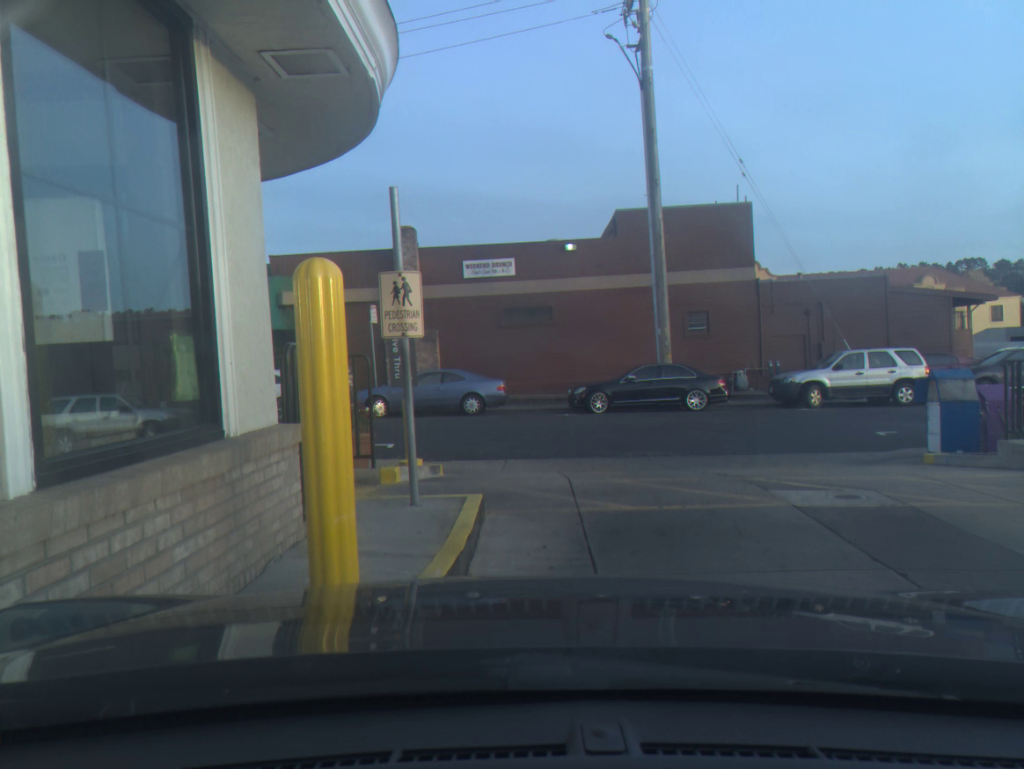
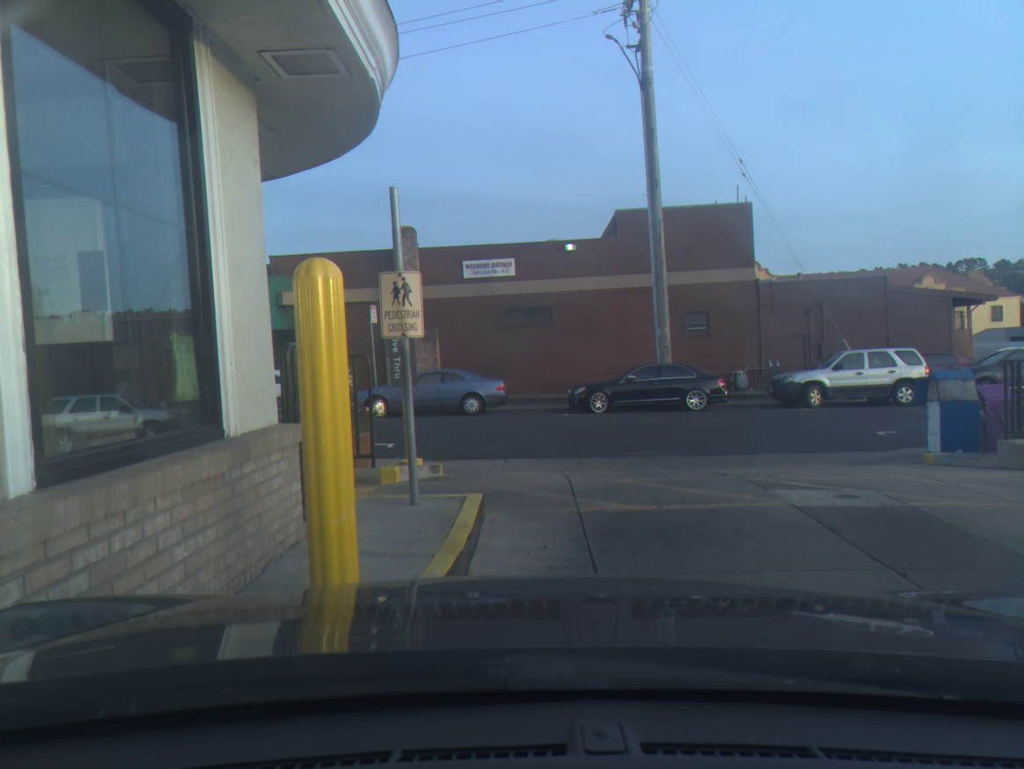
(0.0, 0.0) m; 0°
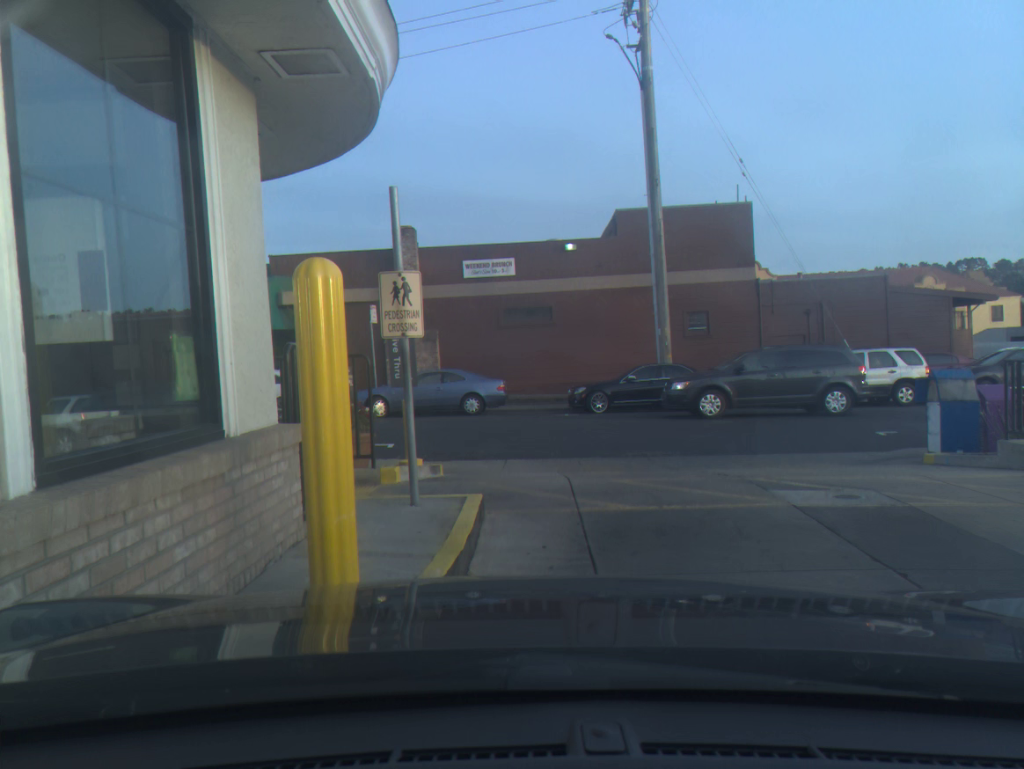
(+0.1, 0.0) m; 0°
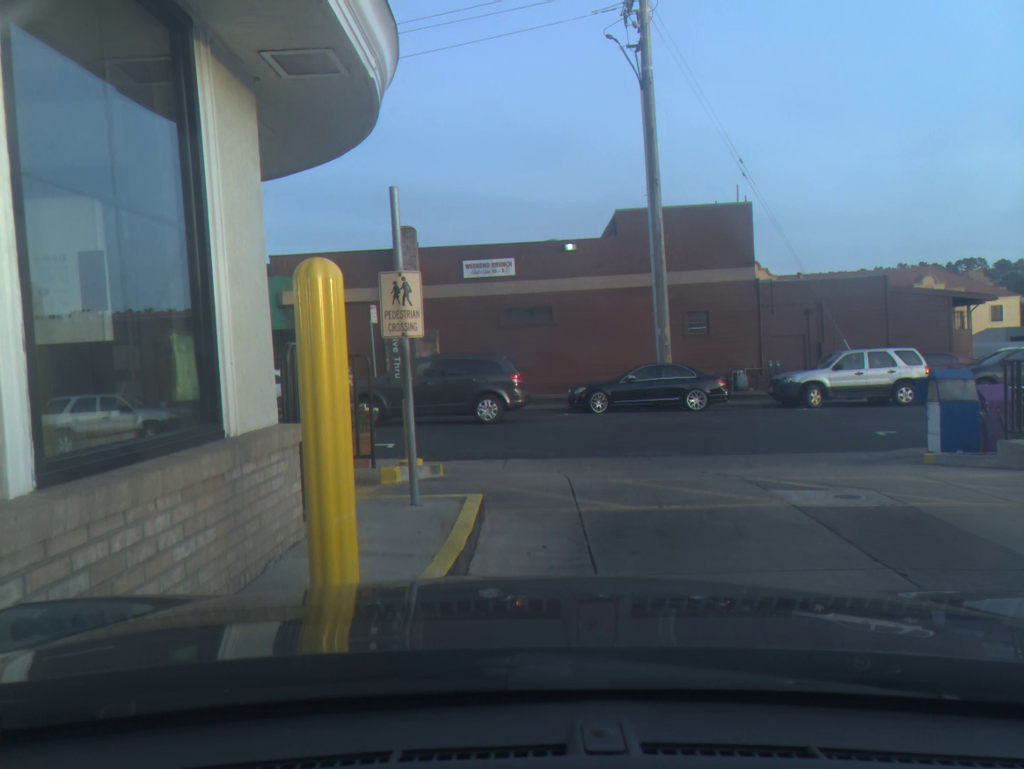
(0.0, 0.0) m; 0°
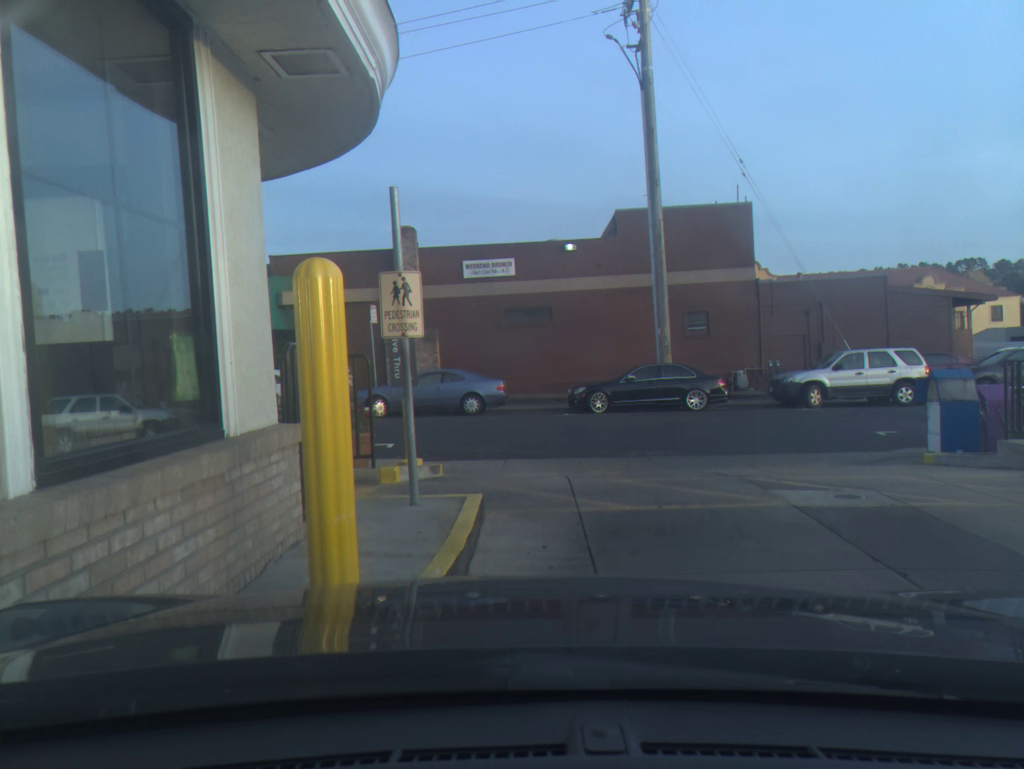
(0.0, 0.0) m; 0°
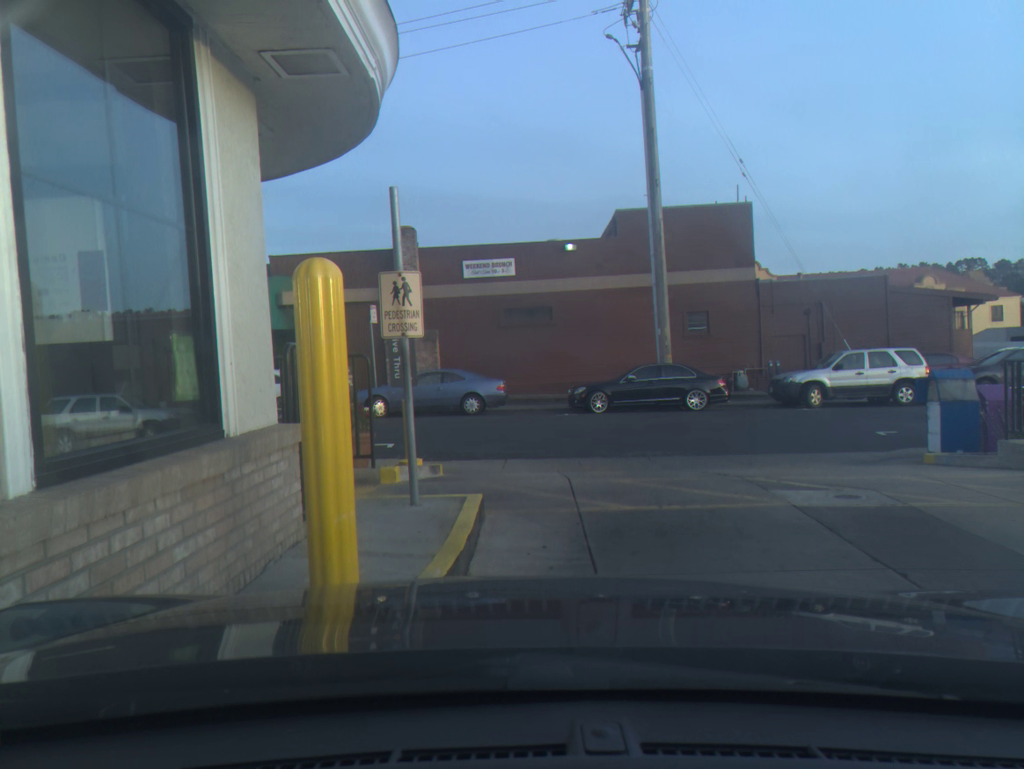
(0.0, 0.0) m; 0°
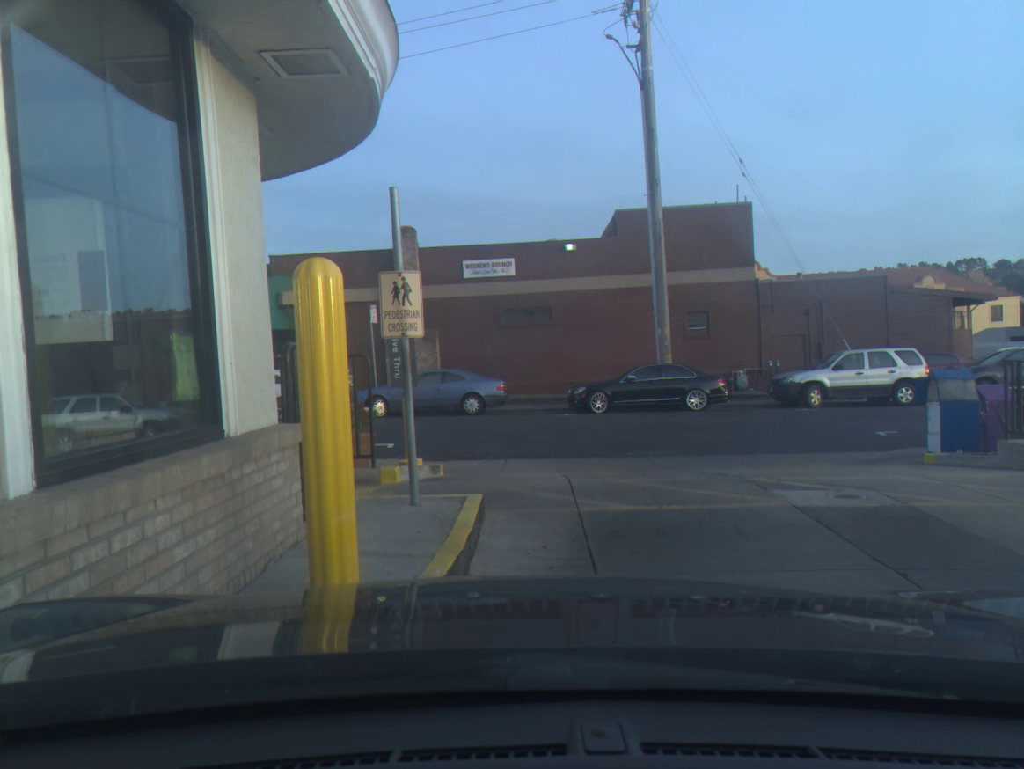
(0.0, 0.0) m; 0°
